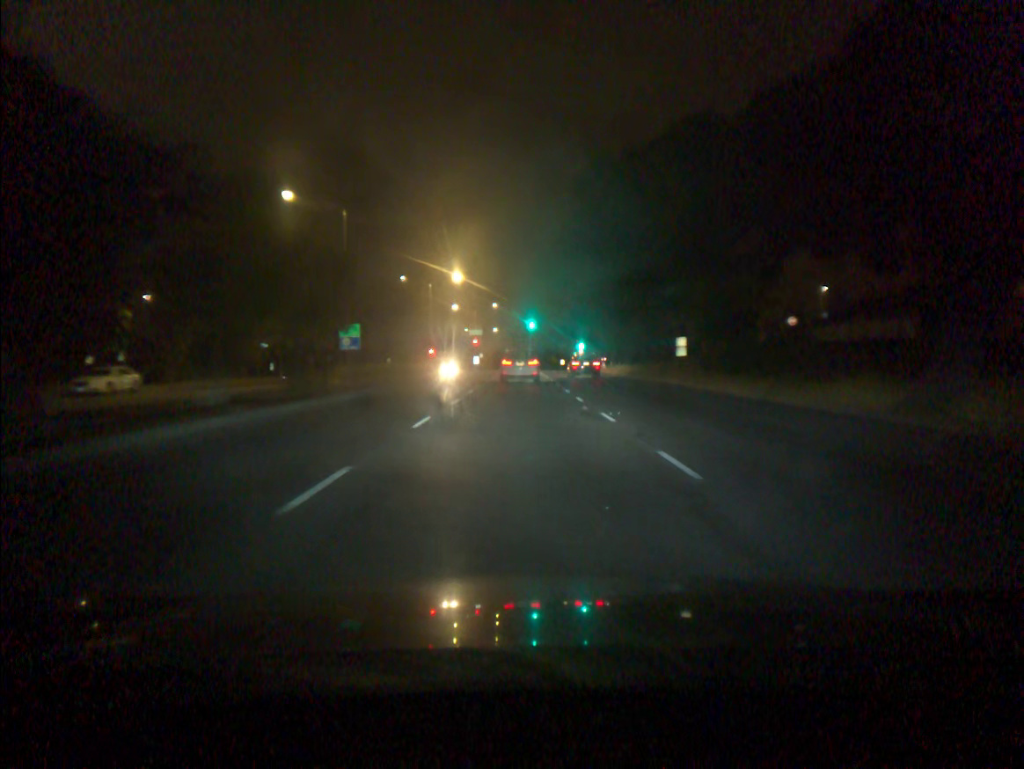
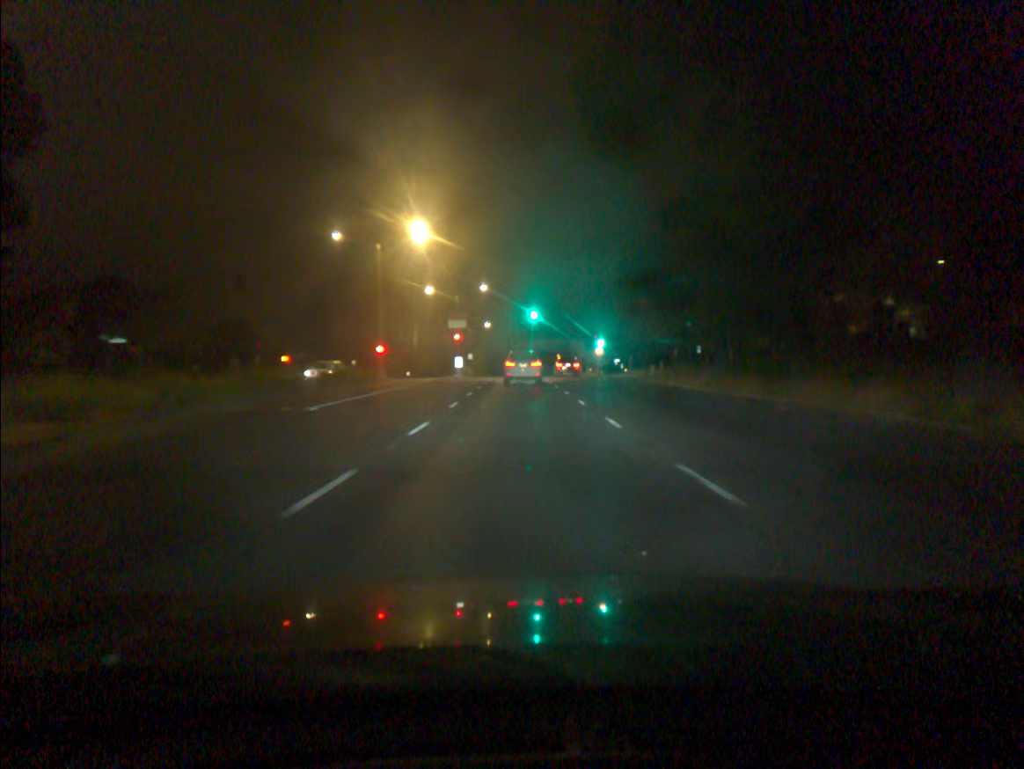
(0.0, +29.1) m; 0°
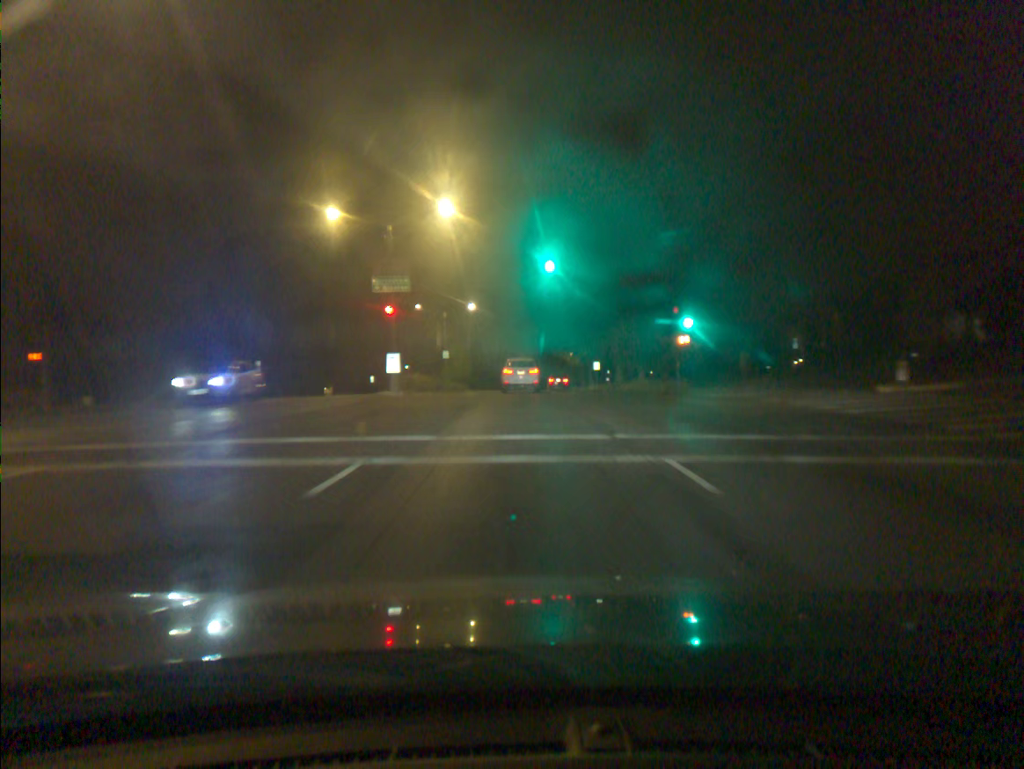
(-0.1, +41.3) m; 0°
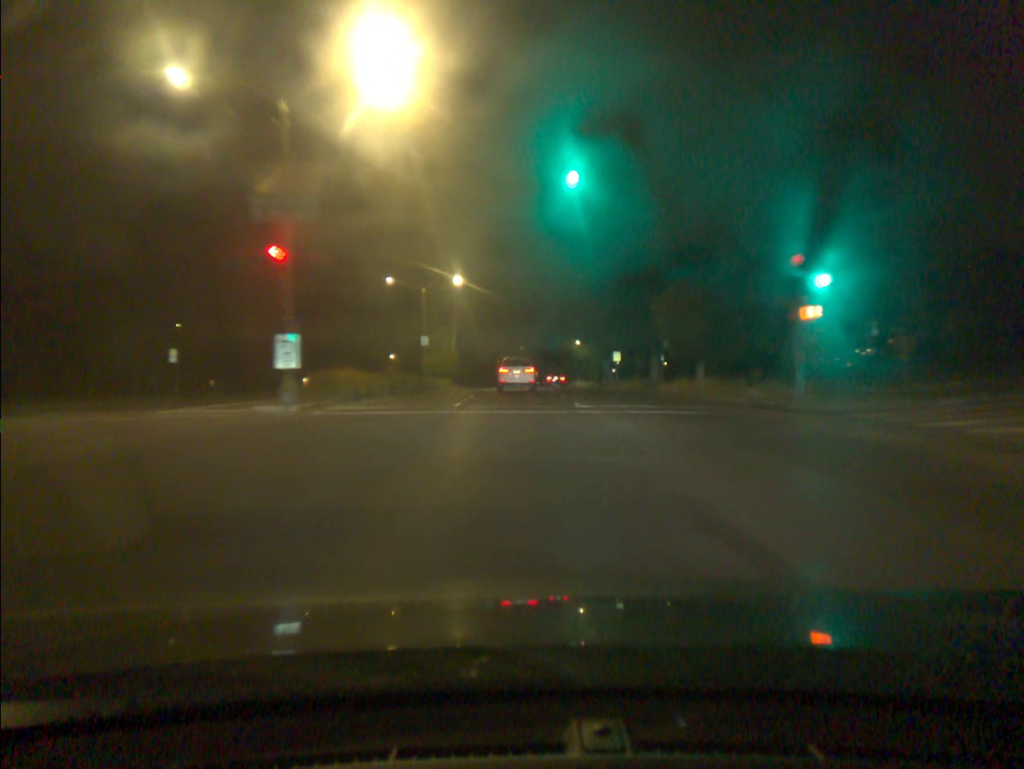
(0.0, +17.5) m; 0°
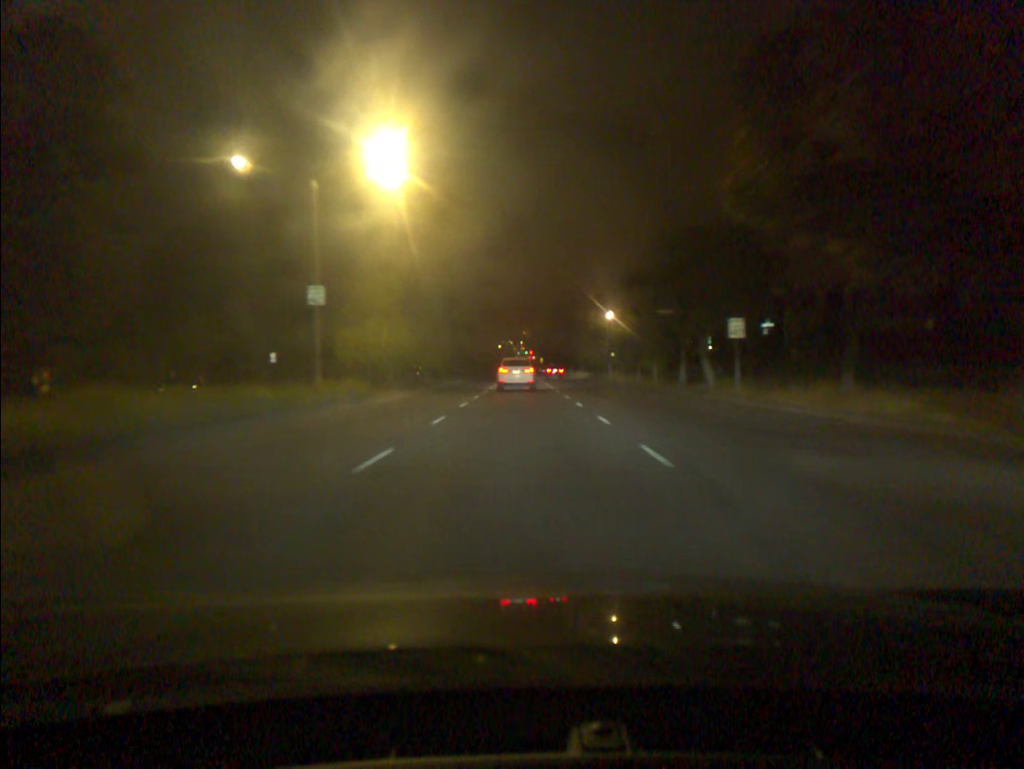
(0.0, +35.3) m; 0°
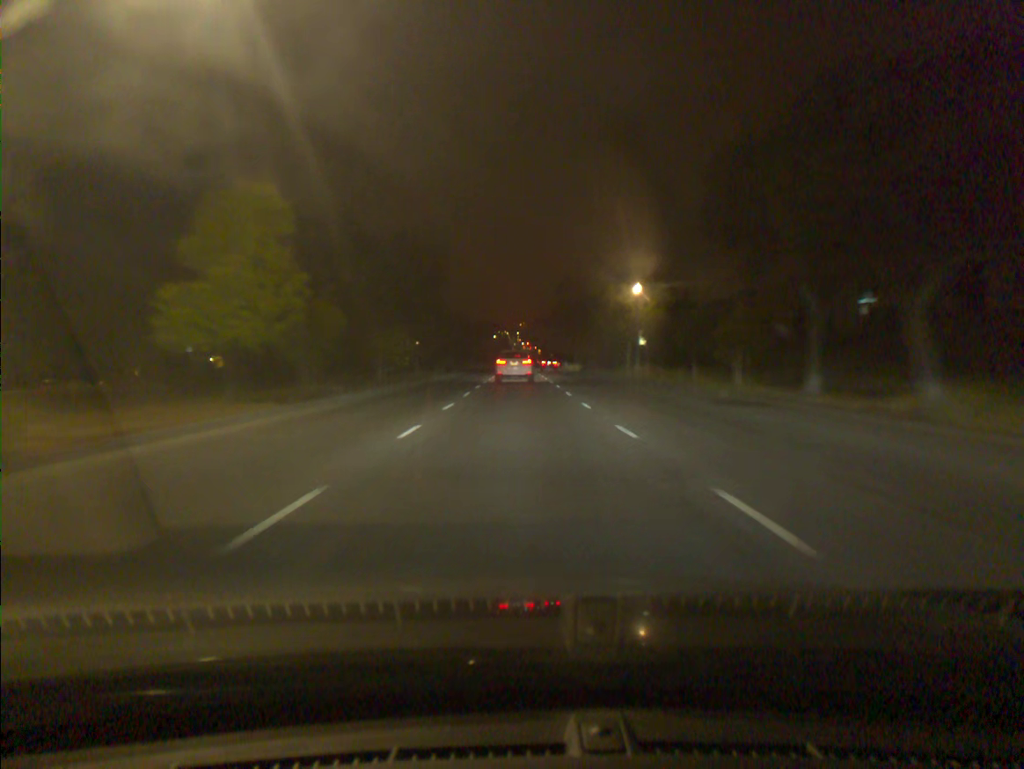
(0.0, +18.5) m; 0°
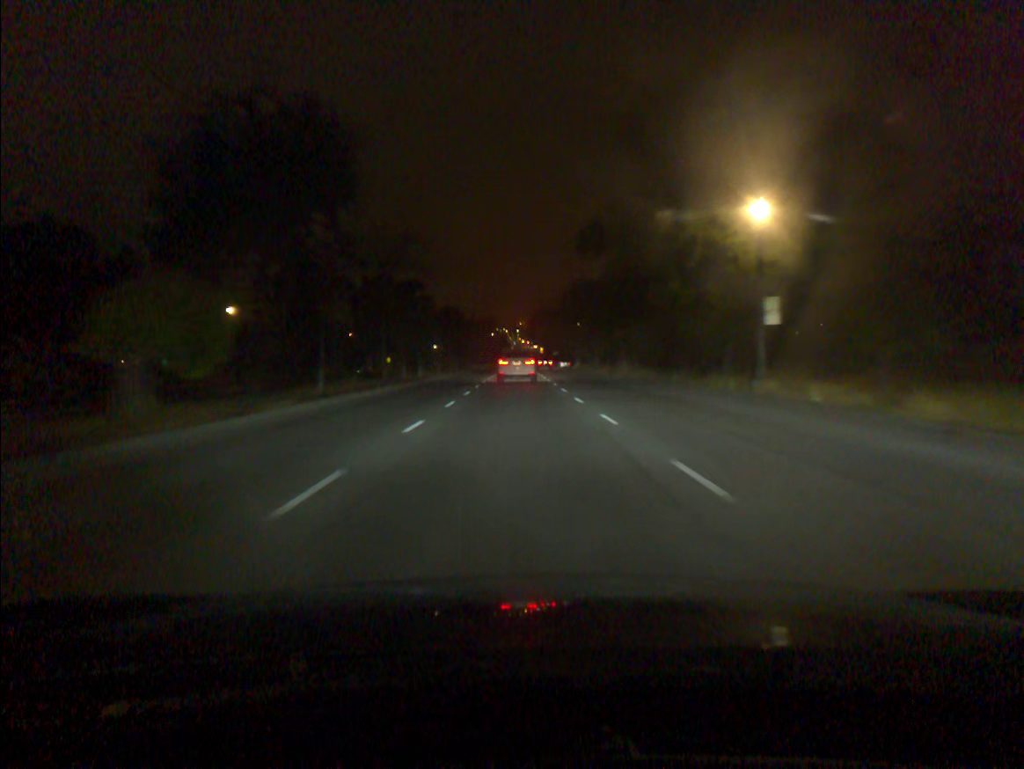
(0.0, +27.9) m; 0°
